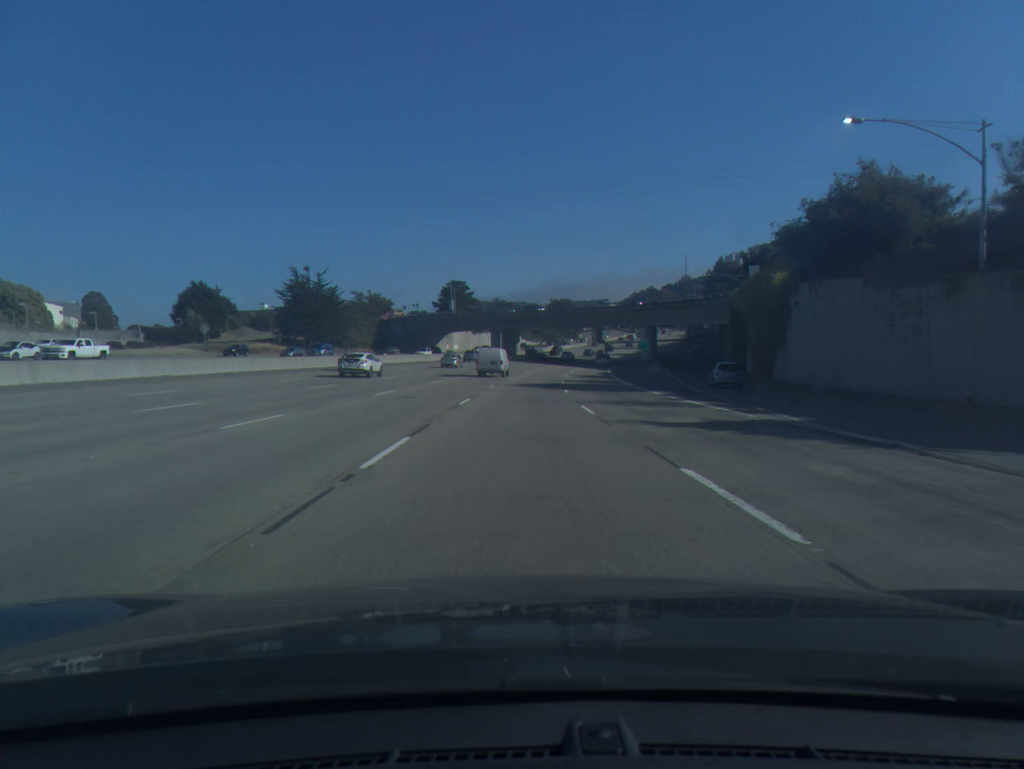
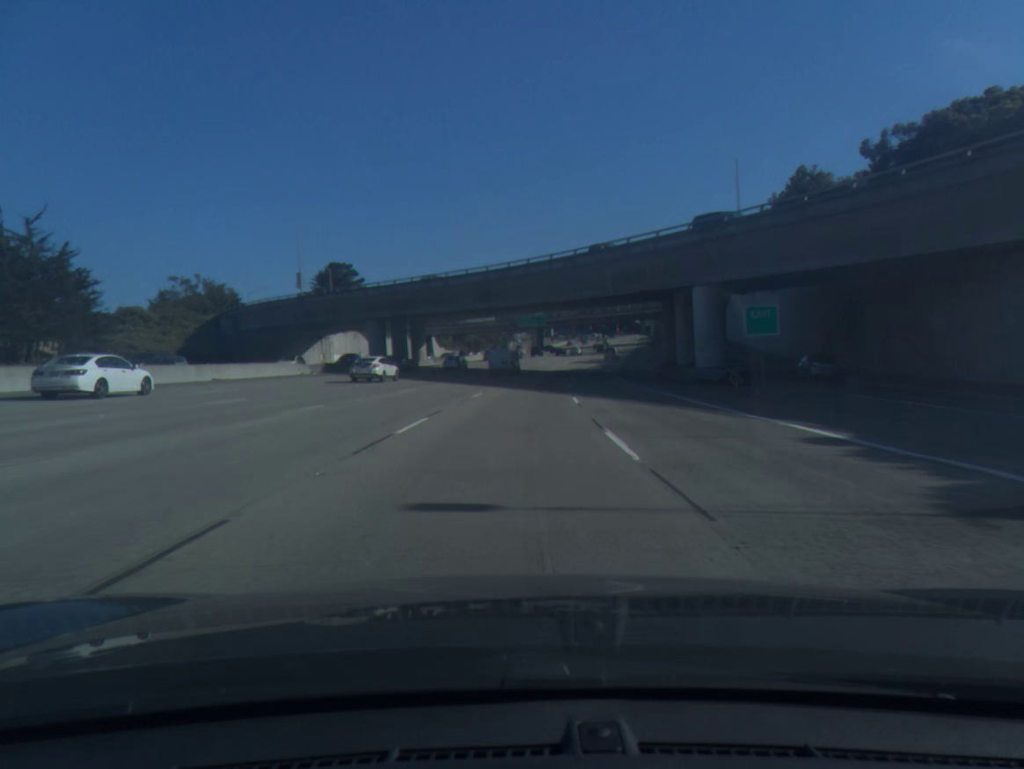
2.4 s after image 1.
(+2.8, +68.3) m; +5°
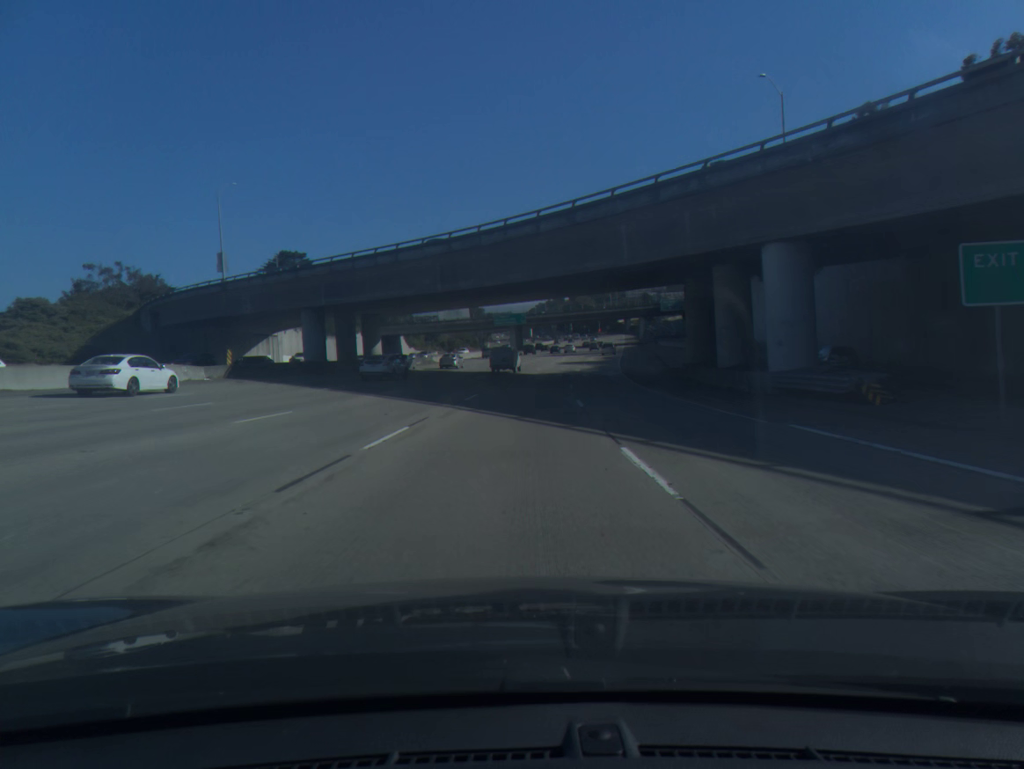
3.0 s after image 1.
(+0.2, +17.1) m; +2°
